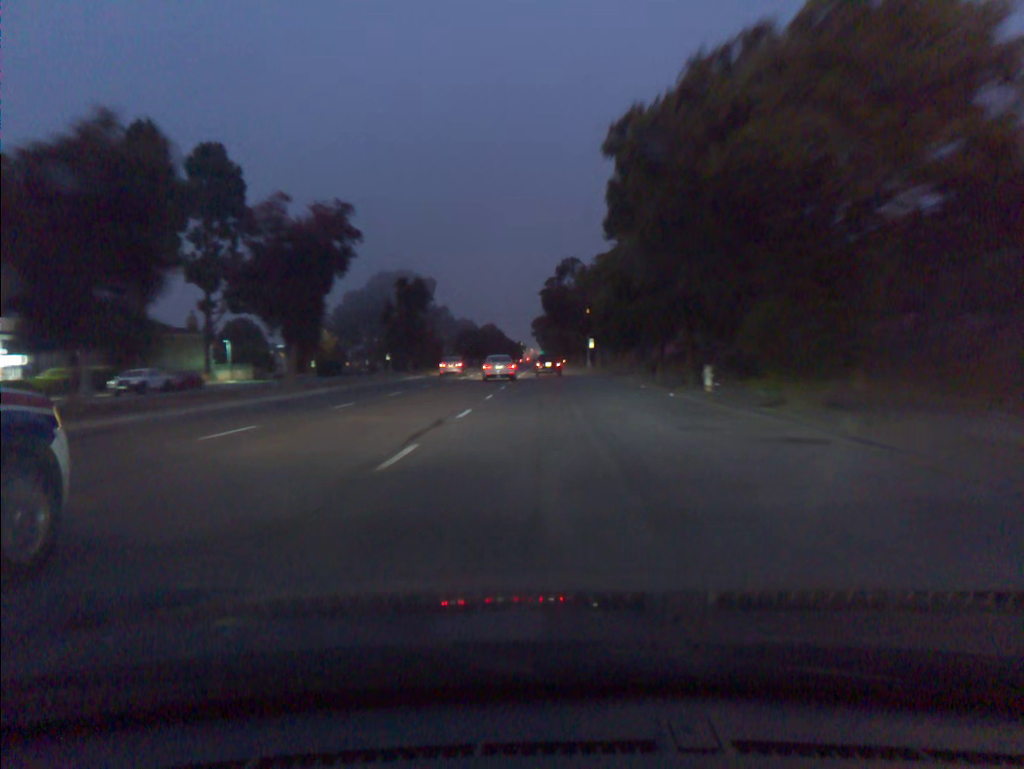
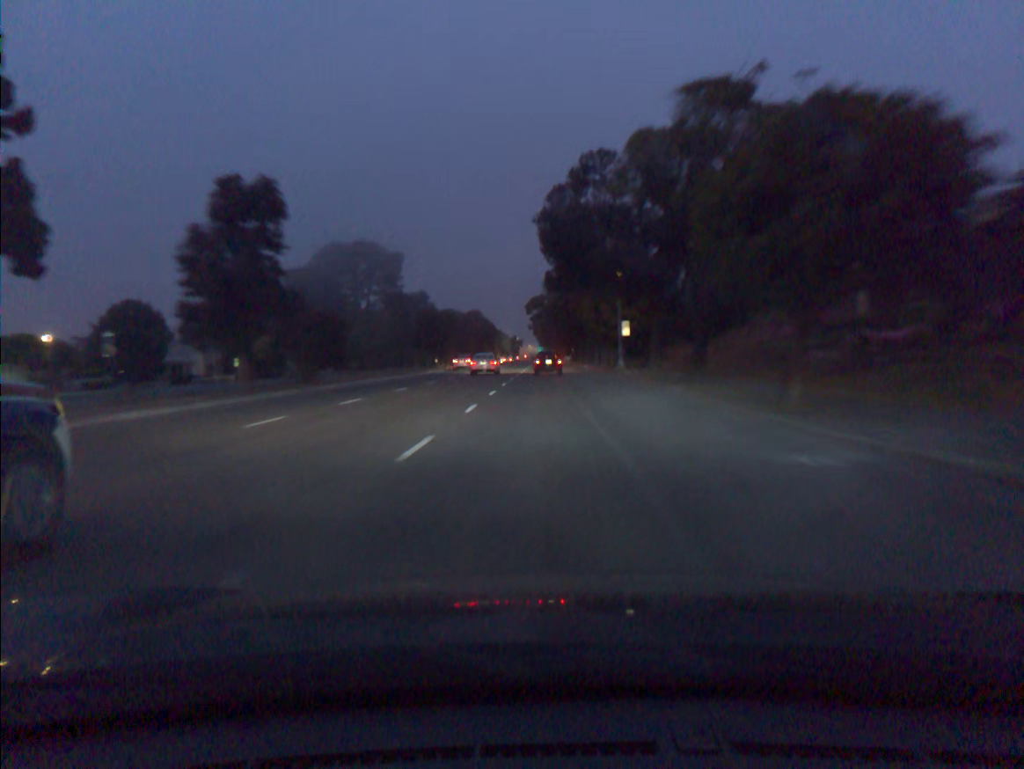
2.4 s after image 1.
(+0.2, +35.6) m; 0°
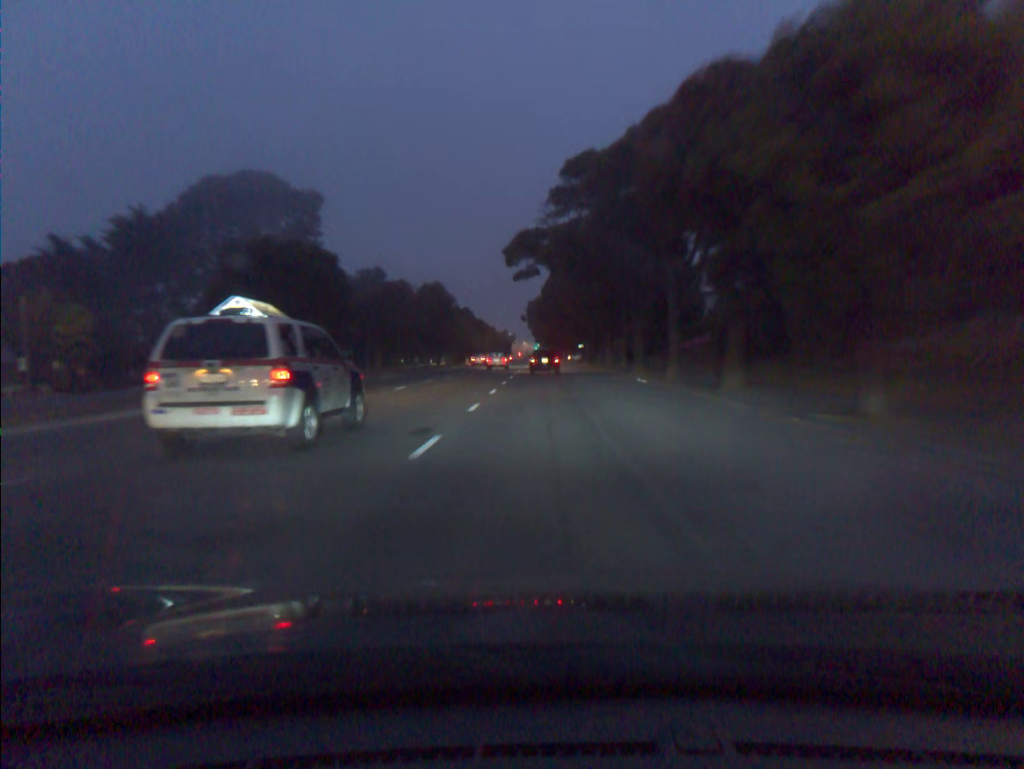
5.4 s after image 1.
(+0.2, +44.6) m; 0°
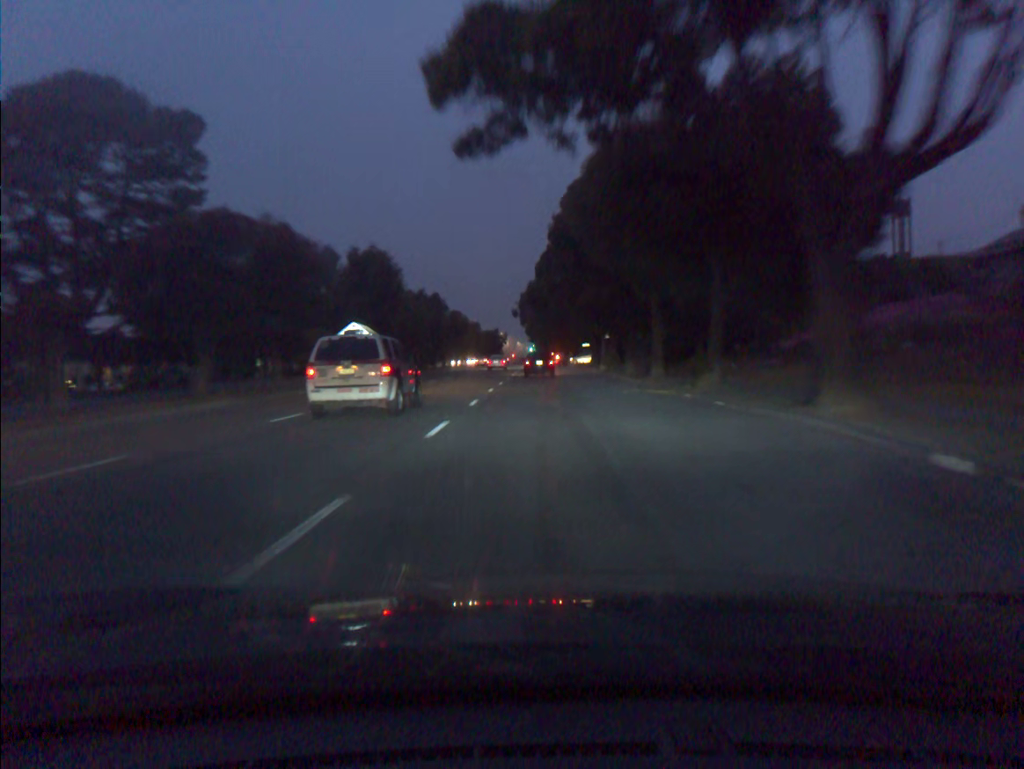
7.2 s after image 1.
(+0.1, +27.0) m; 0°
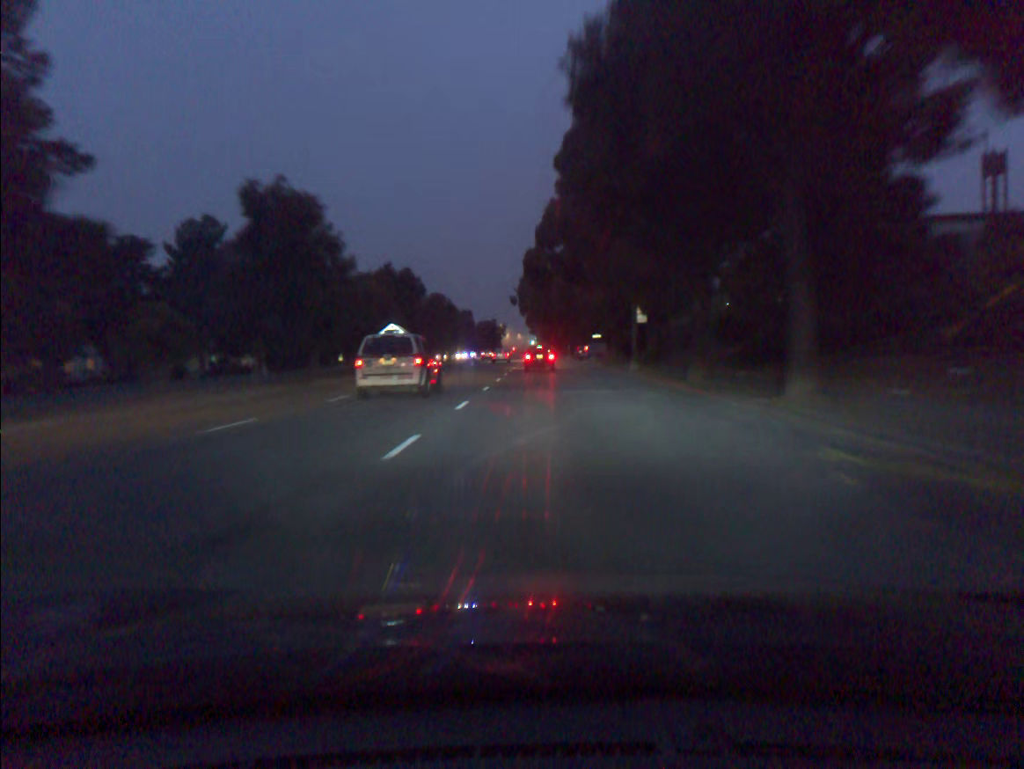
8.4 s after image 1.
(0.0, +17.8) m; 0°
